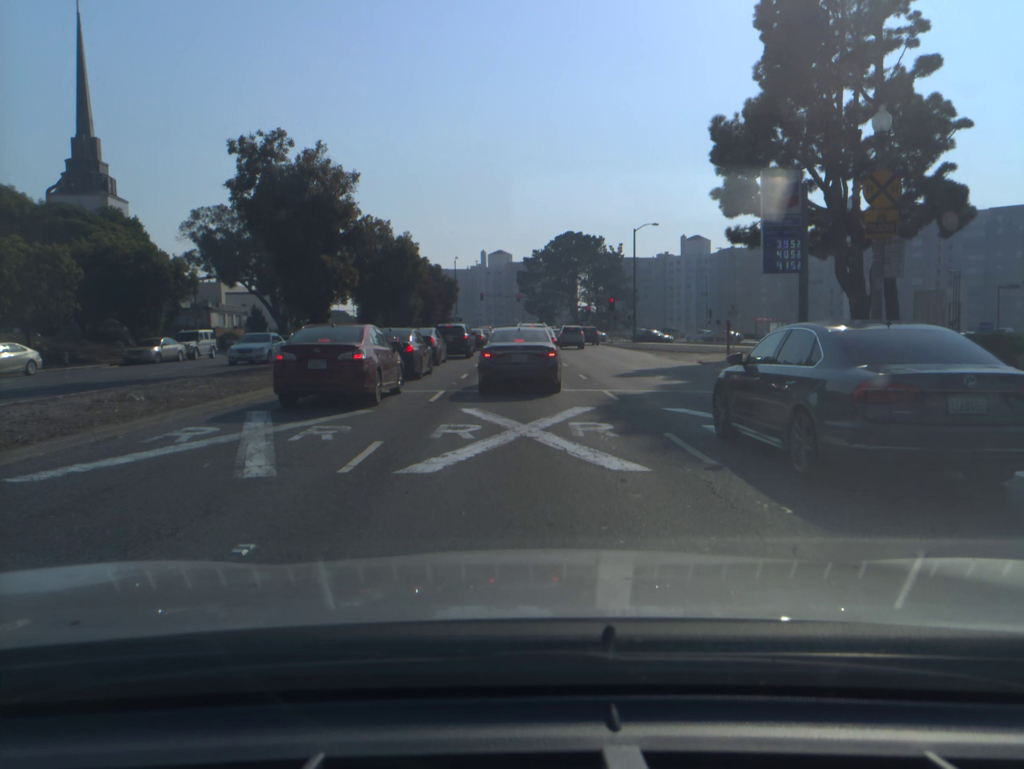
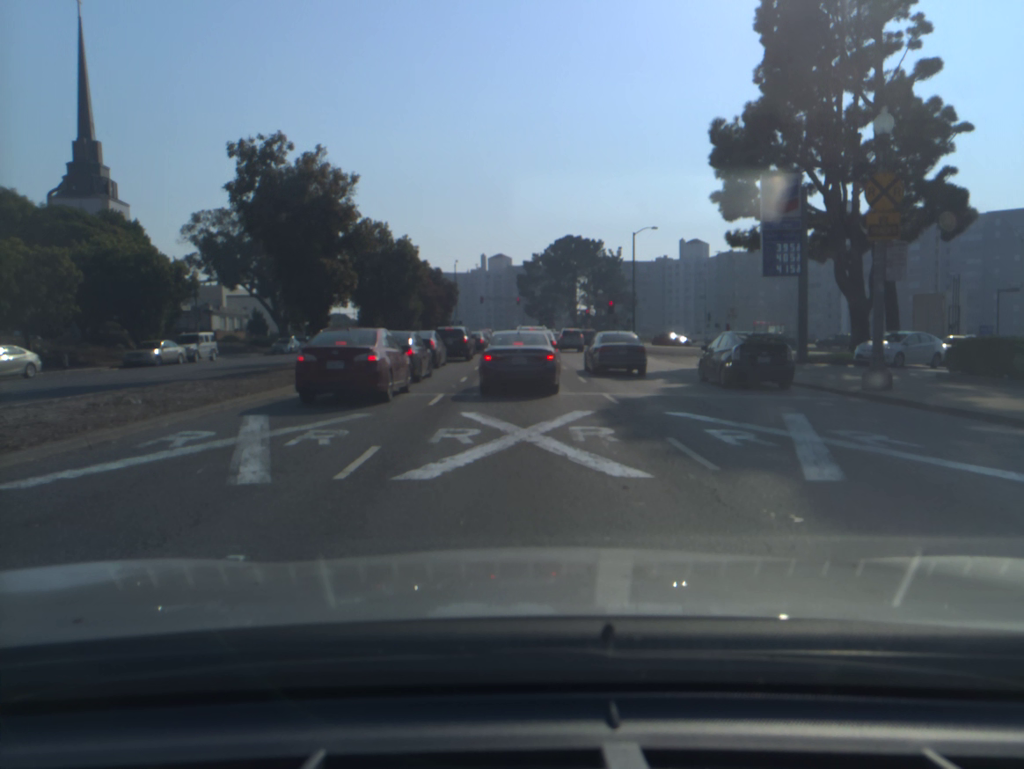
(0.0, +0.3) m; 0°
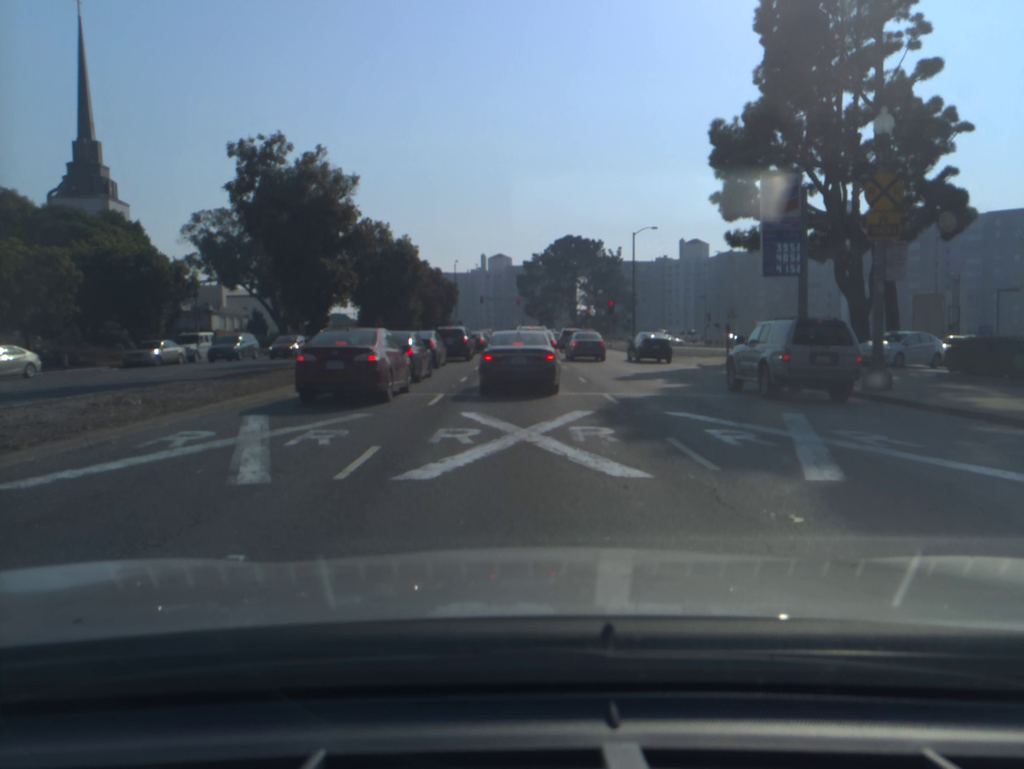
(0.0, 0.0) m; 0°
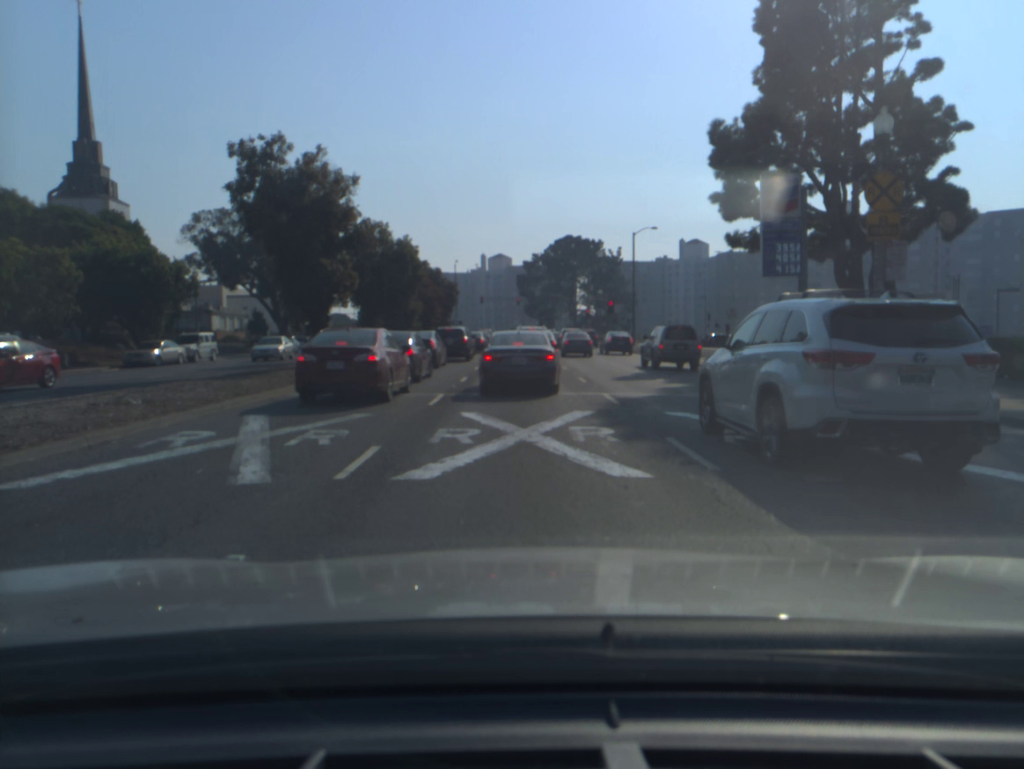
(0.0, 0.0) m; 0°
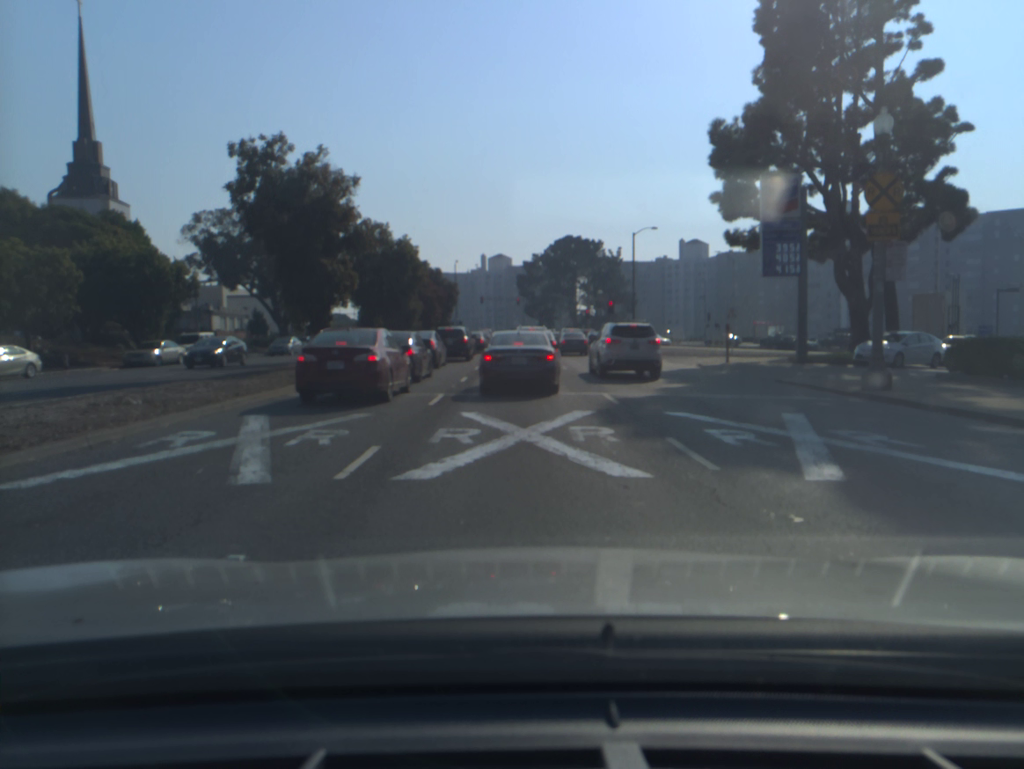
(0.0, 0.0) m; 0°
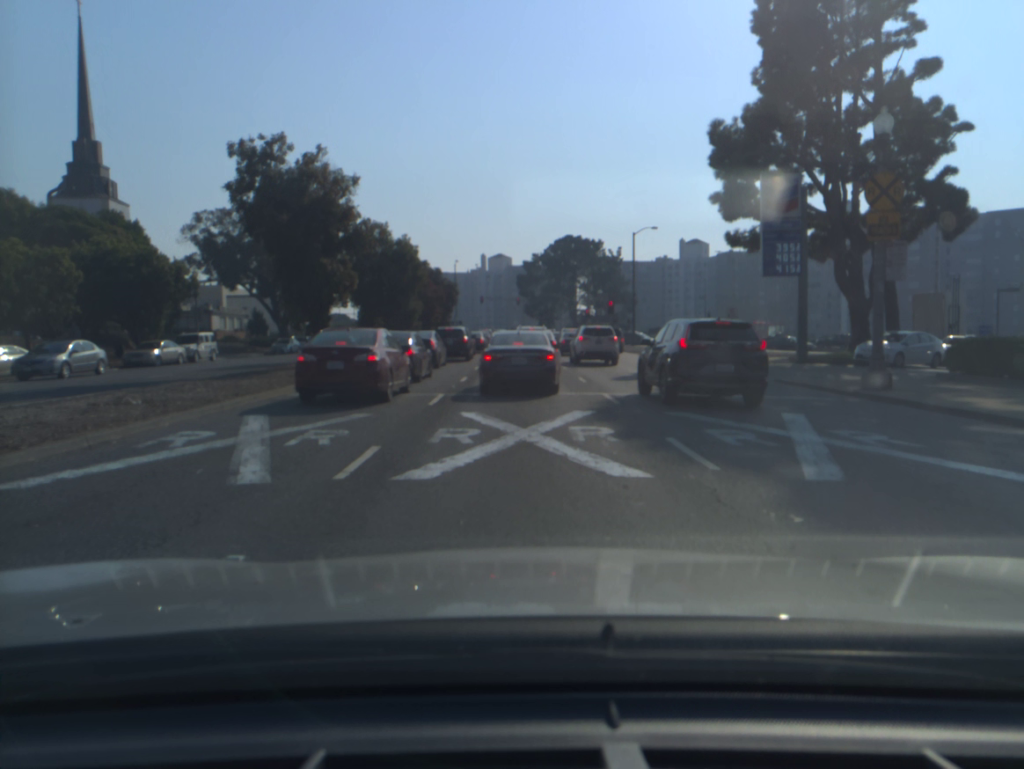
(0.0, 0.0) m; 0°
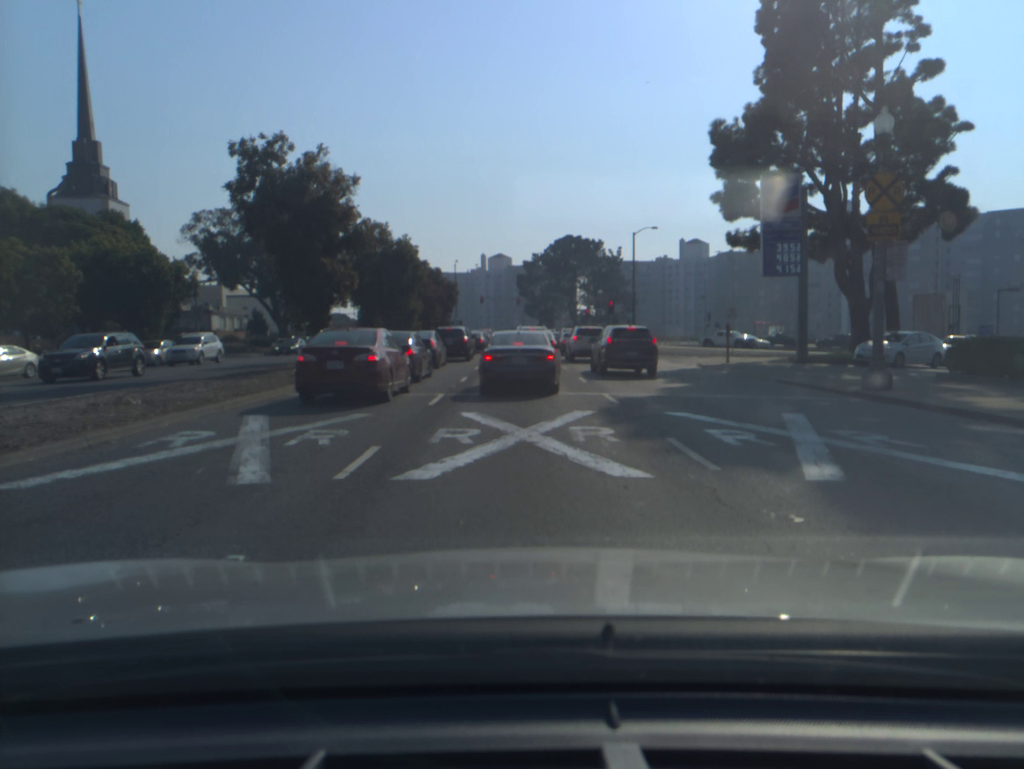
(0.0, 0.0) m; 0°
